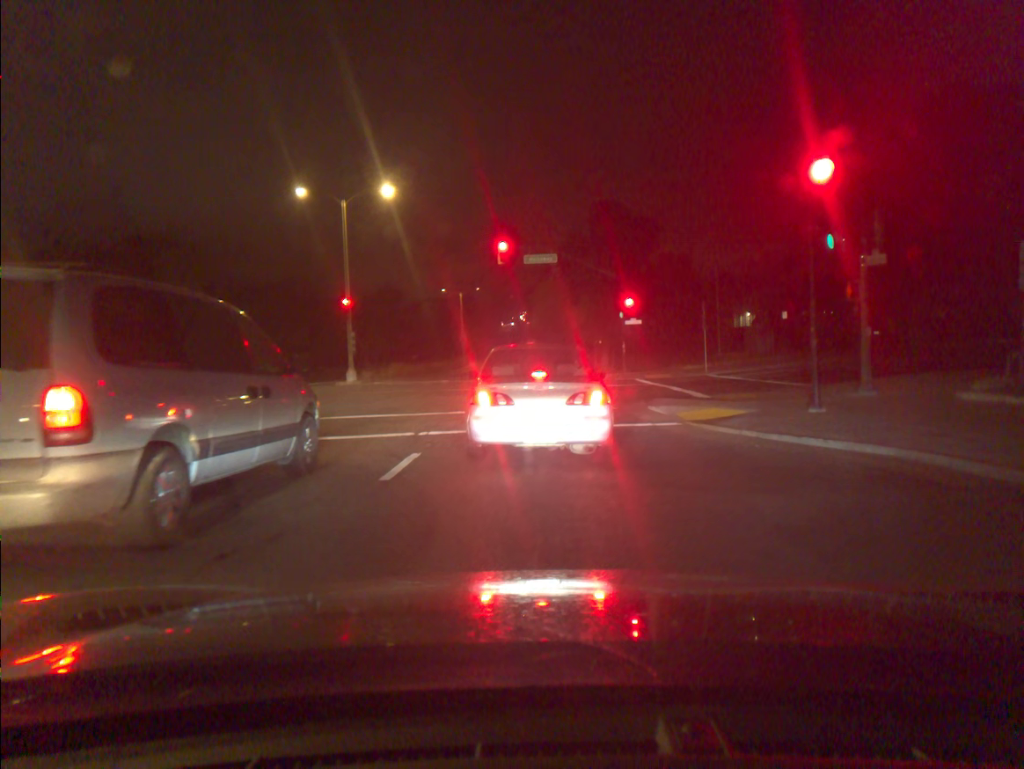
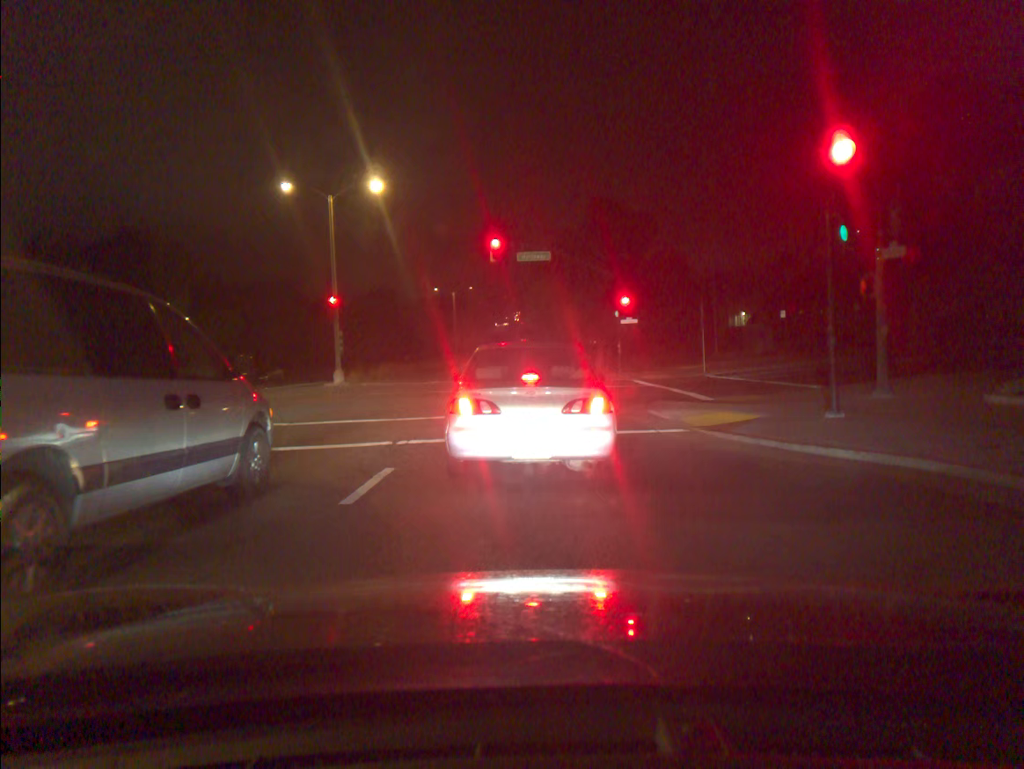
(0.0, +1.2) m; 0°
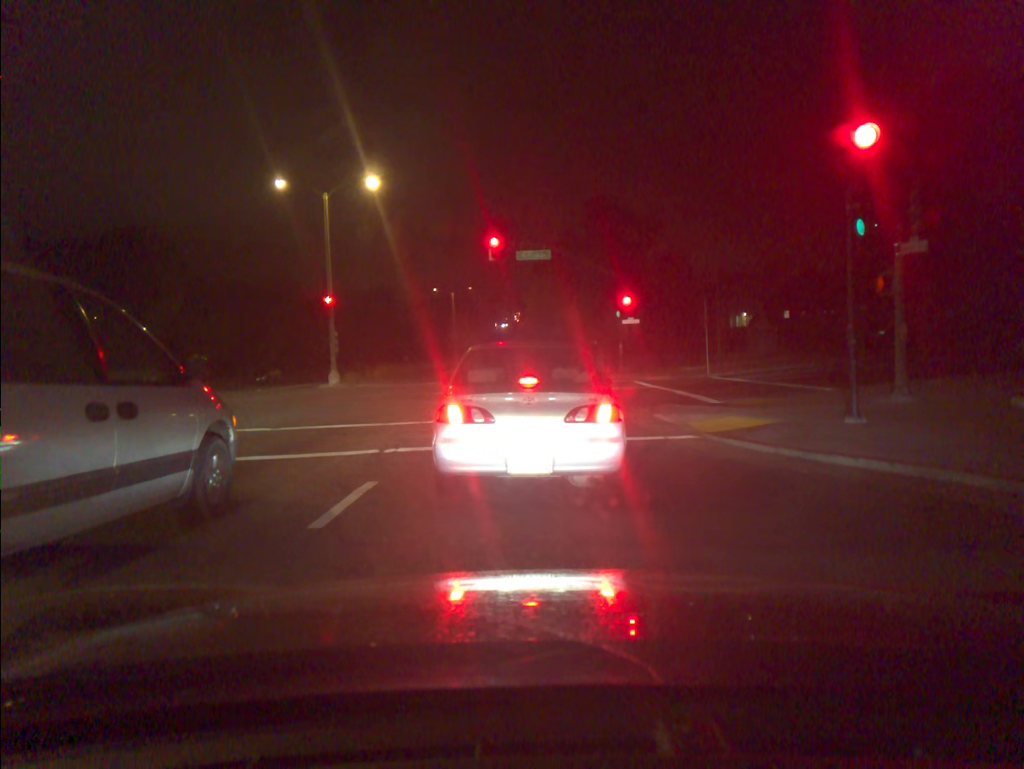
(0.0, +0.9) m; 0°
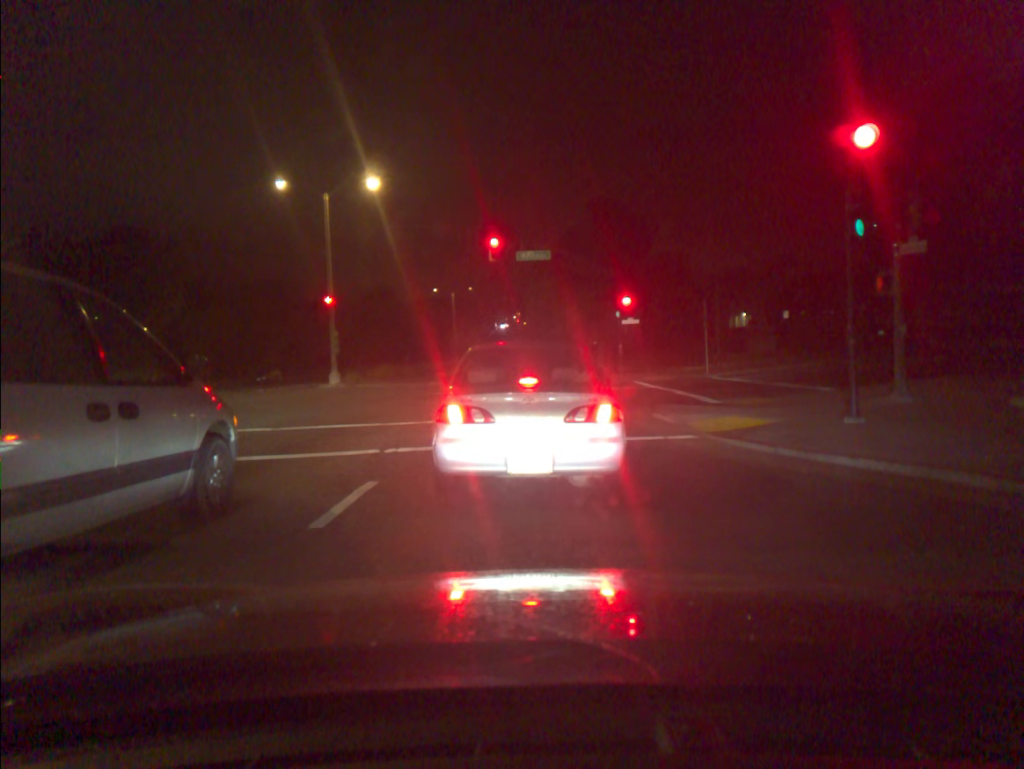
(0.0, 0.0) m; 0°
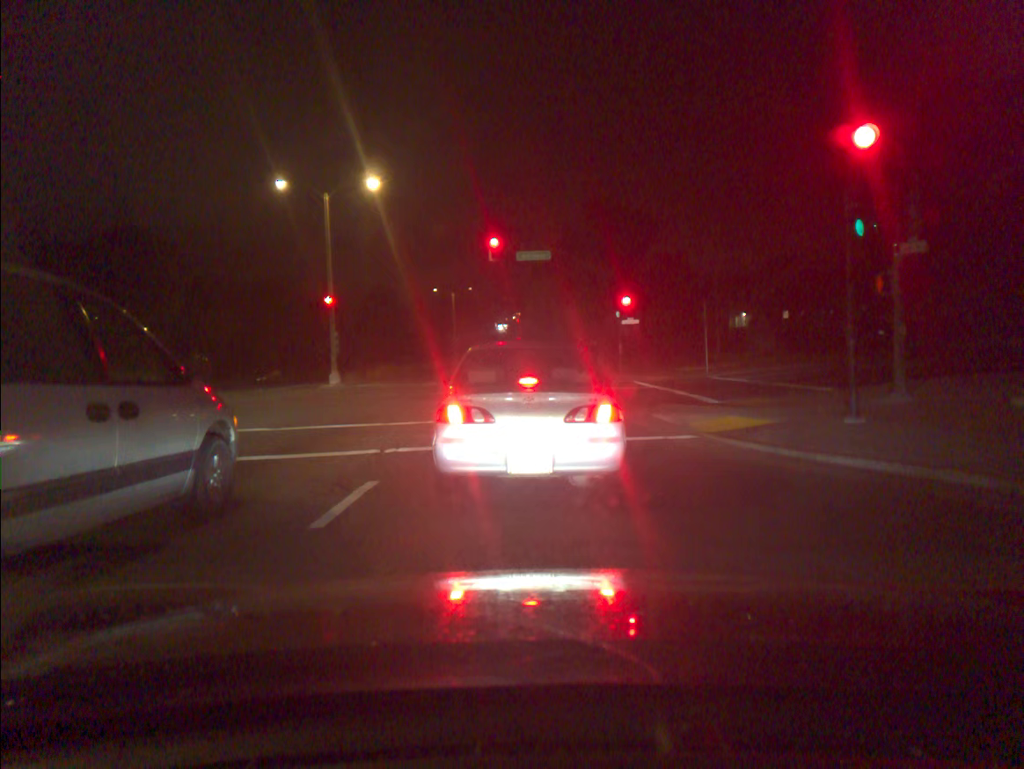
(0.0, 0.0) m; 0°
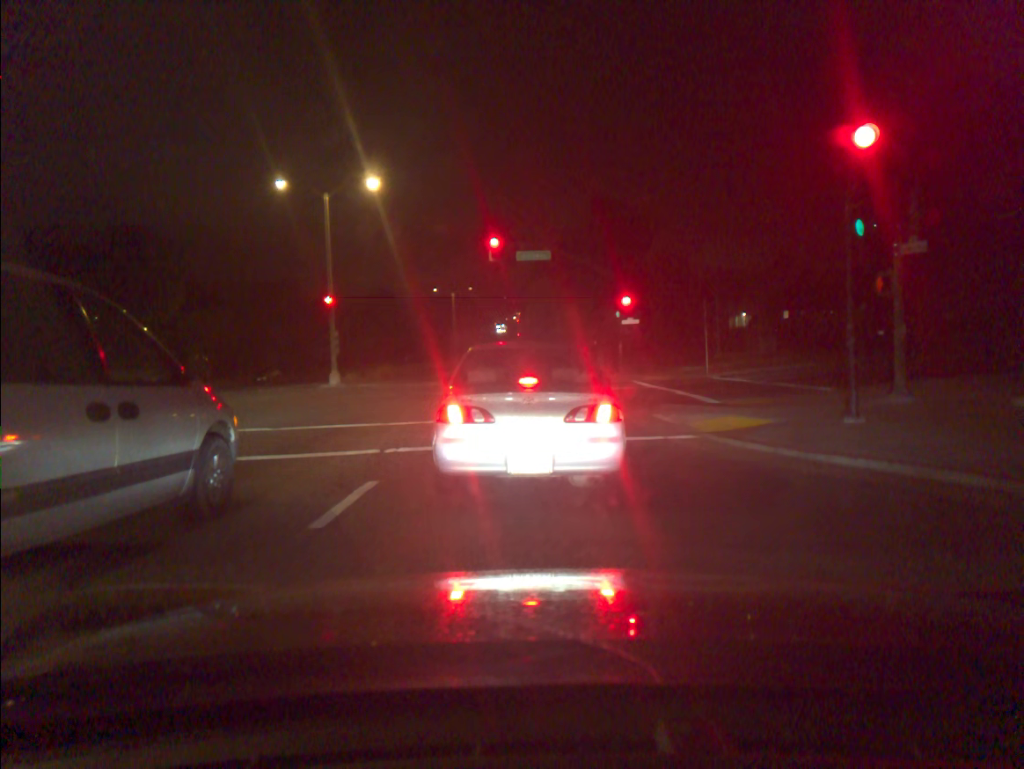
(0.0, 0.0) m; 0°
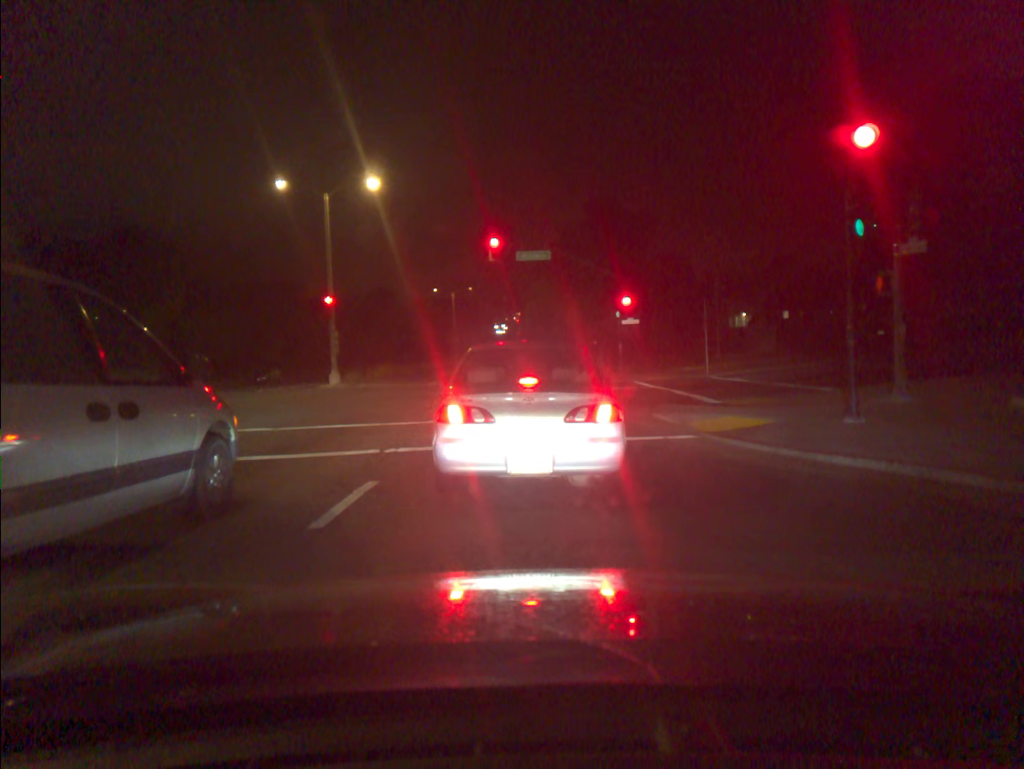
(0.0, 0.0) m; 0°
